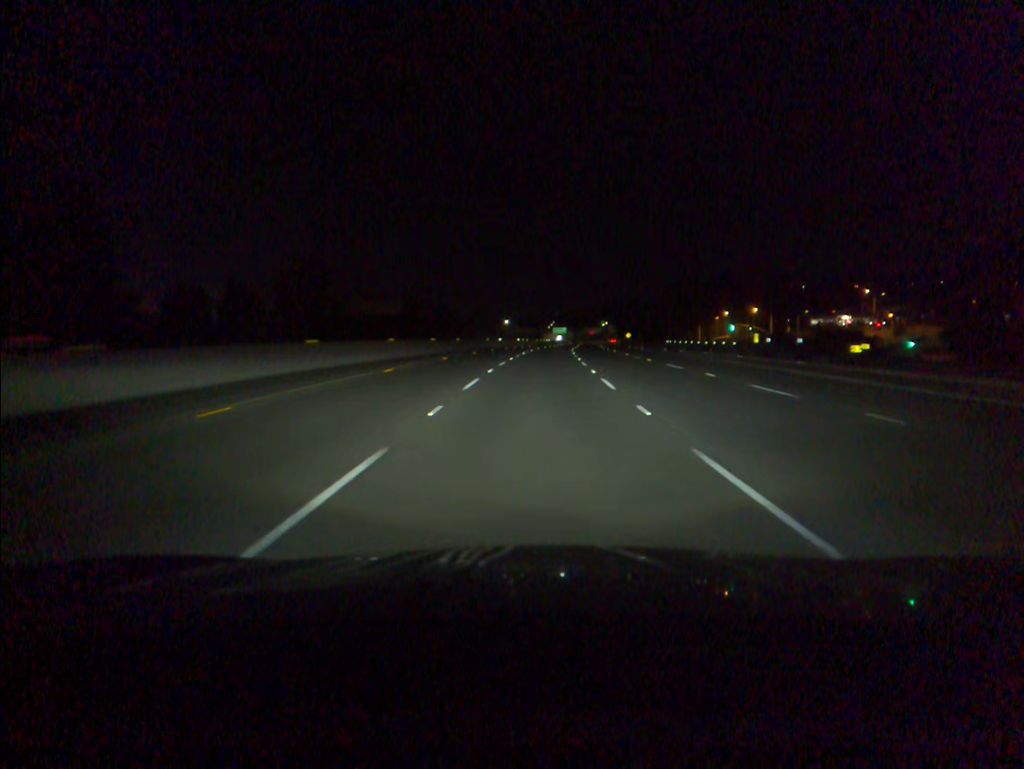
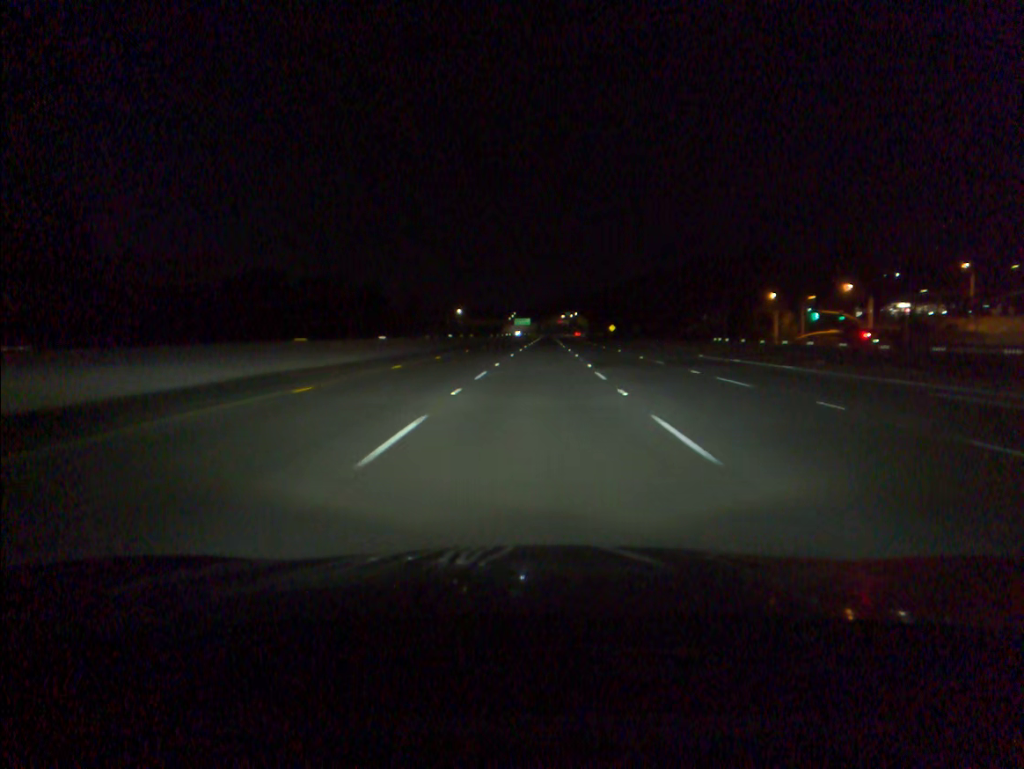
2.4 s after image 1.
(+1.7, +67.8) m; +3°
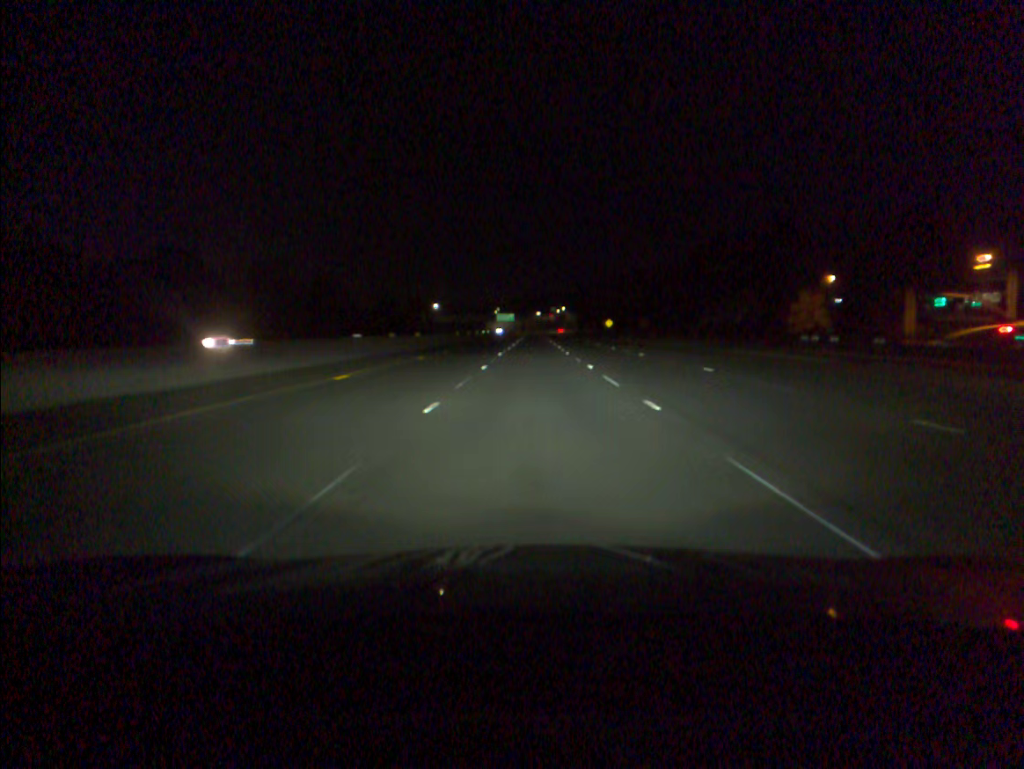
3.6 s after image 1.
(+0.4, +33.9) m; +1°
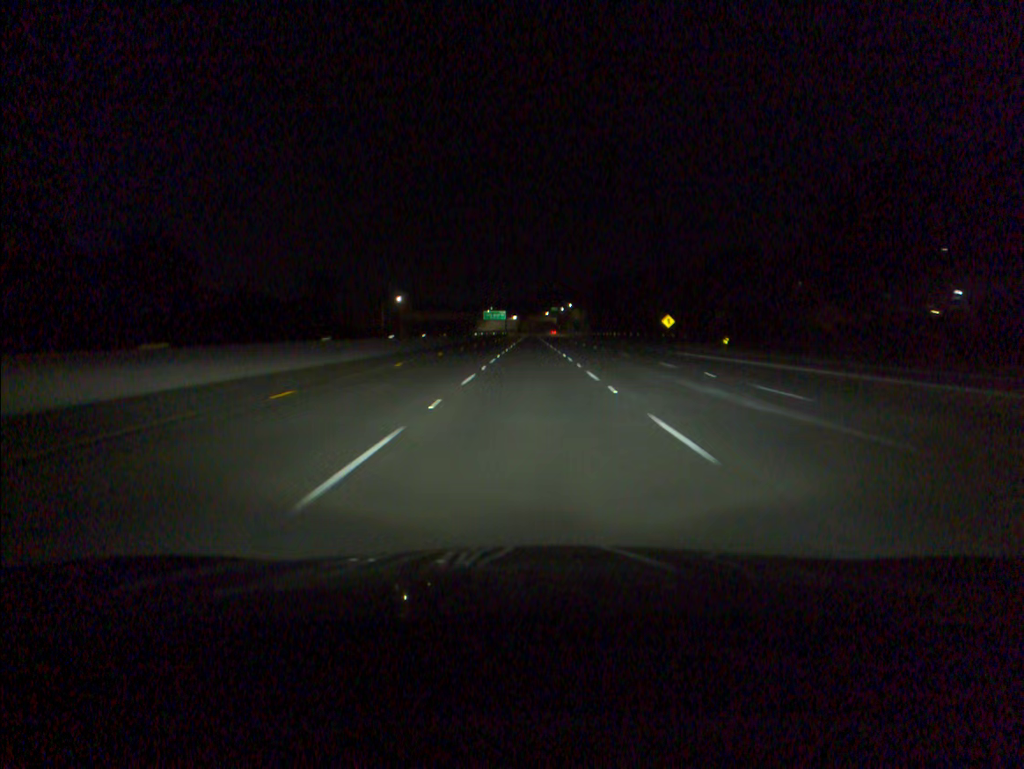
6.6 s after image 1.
(+0.4, +84.1) m; 0°
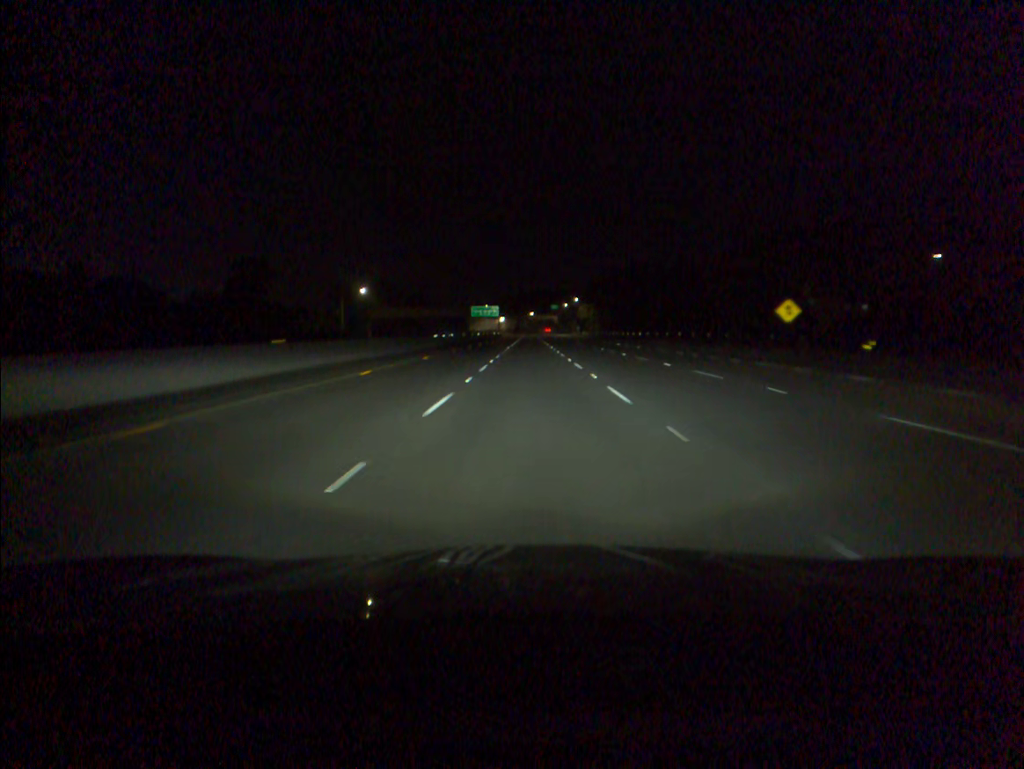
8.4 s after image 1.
(0.0, +50.1) m; 0°
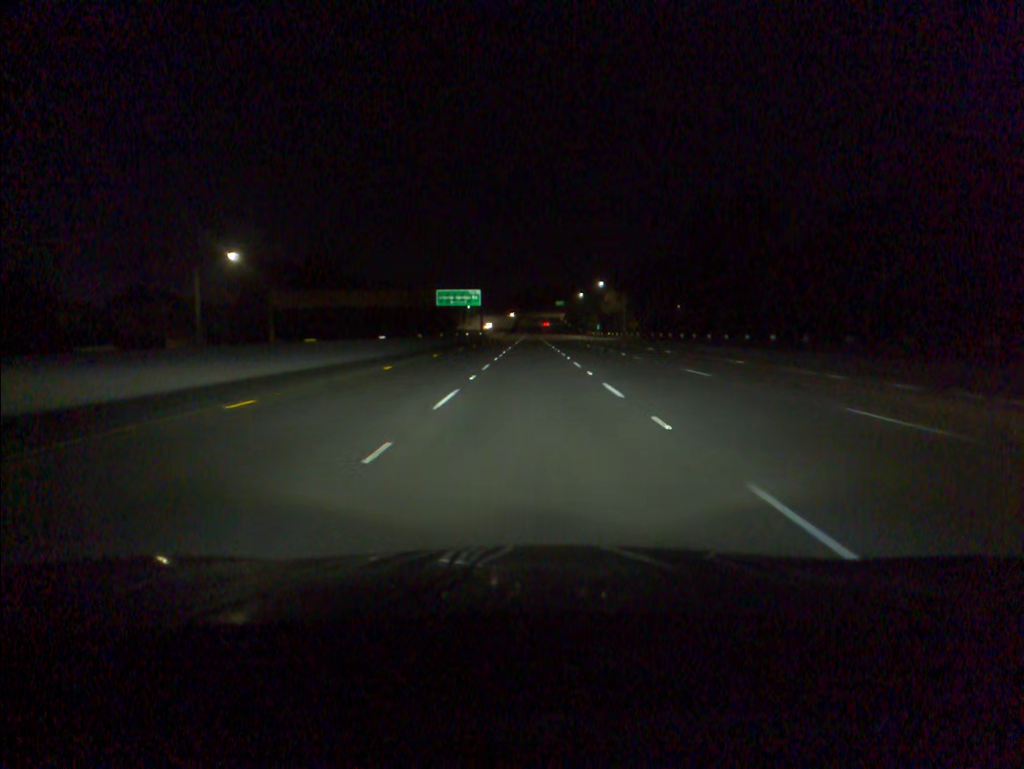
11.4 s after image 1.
(-0.1, +84.0) m; 0°
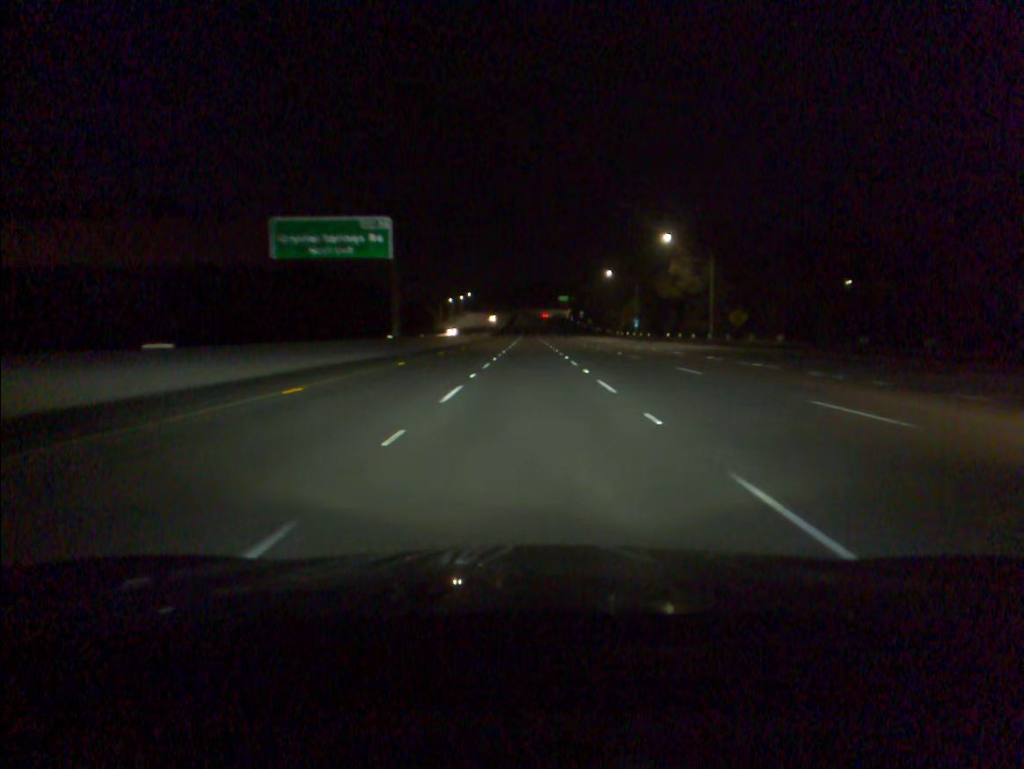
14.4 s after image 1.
(0.0, +84.5) m; 0°
